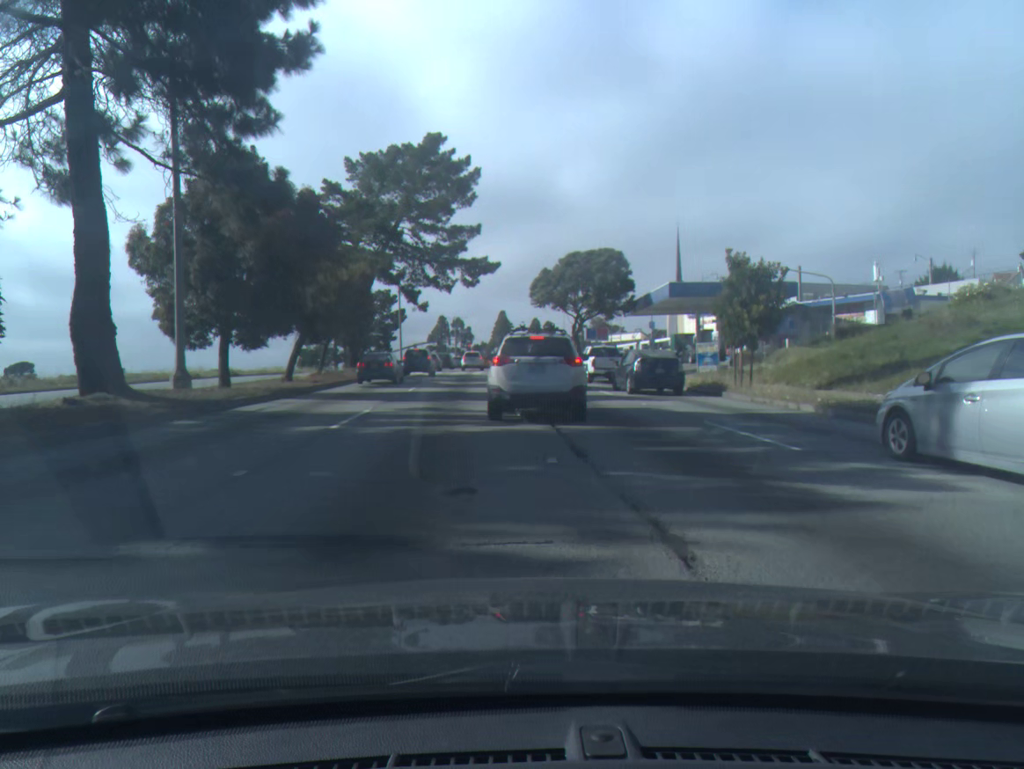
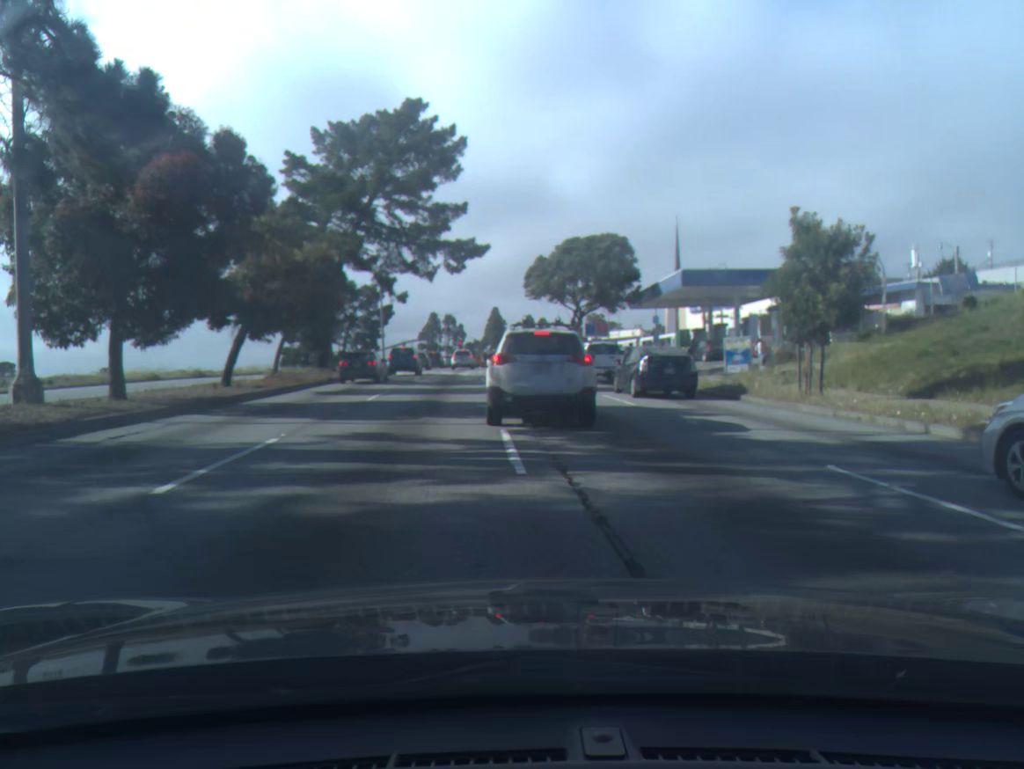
(0.0, +6.2) m; +1°
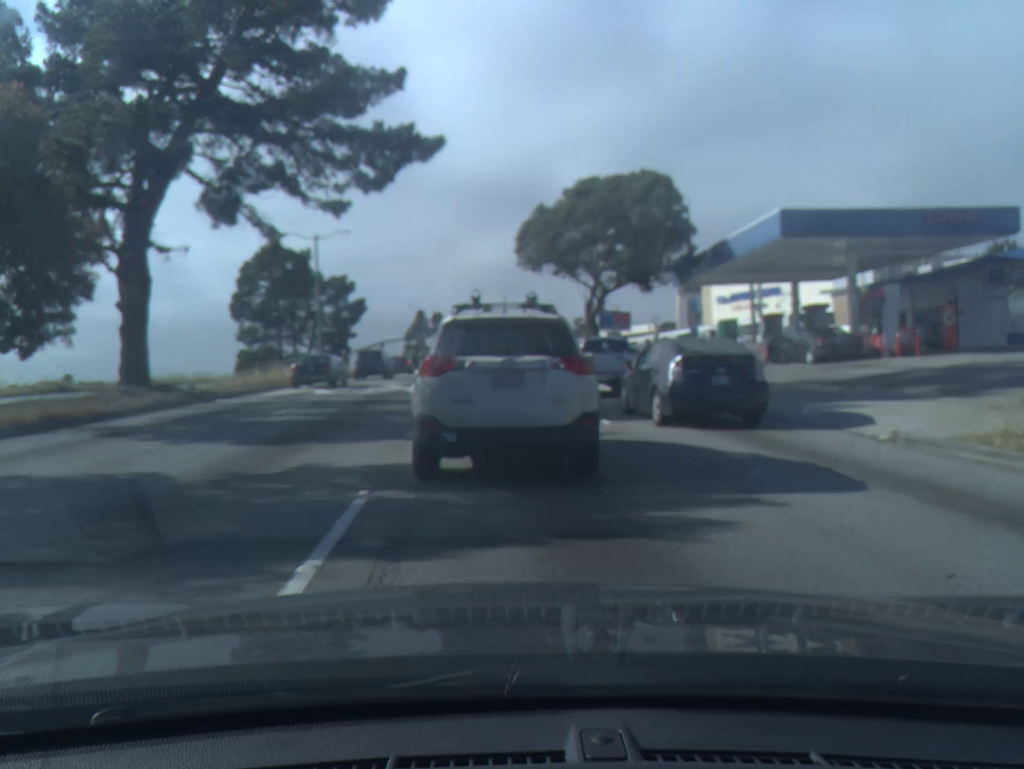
(+0.1, +19.9) m; 0°
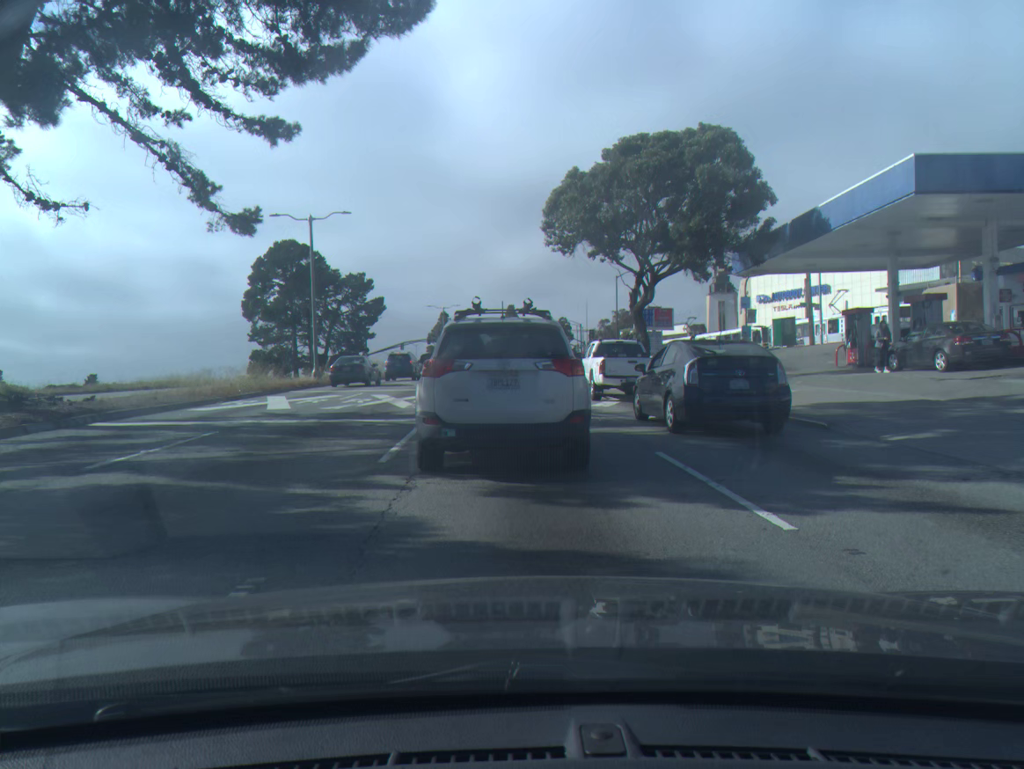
(-0.1, +8.3) m; -2°
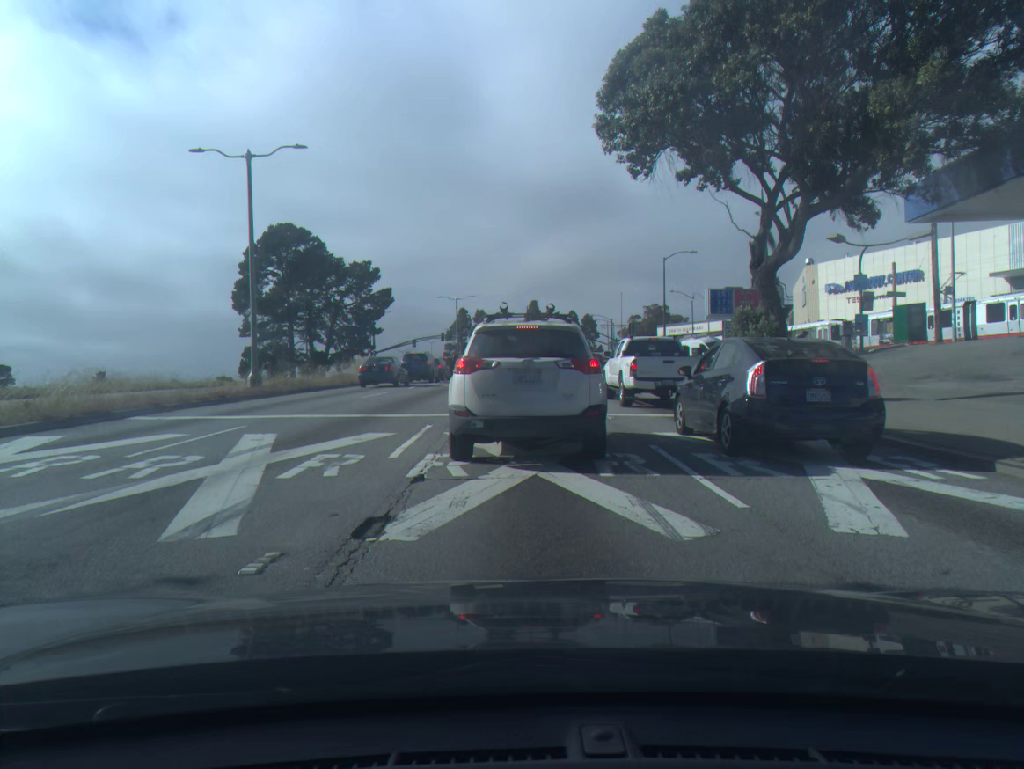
(-0.3, +13.9) m; -2°
